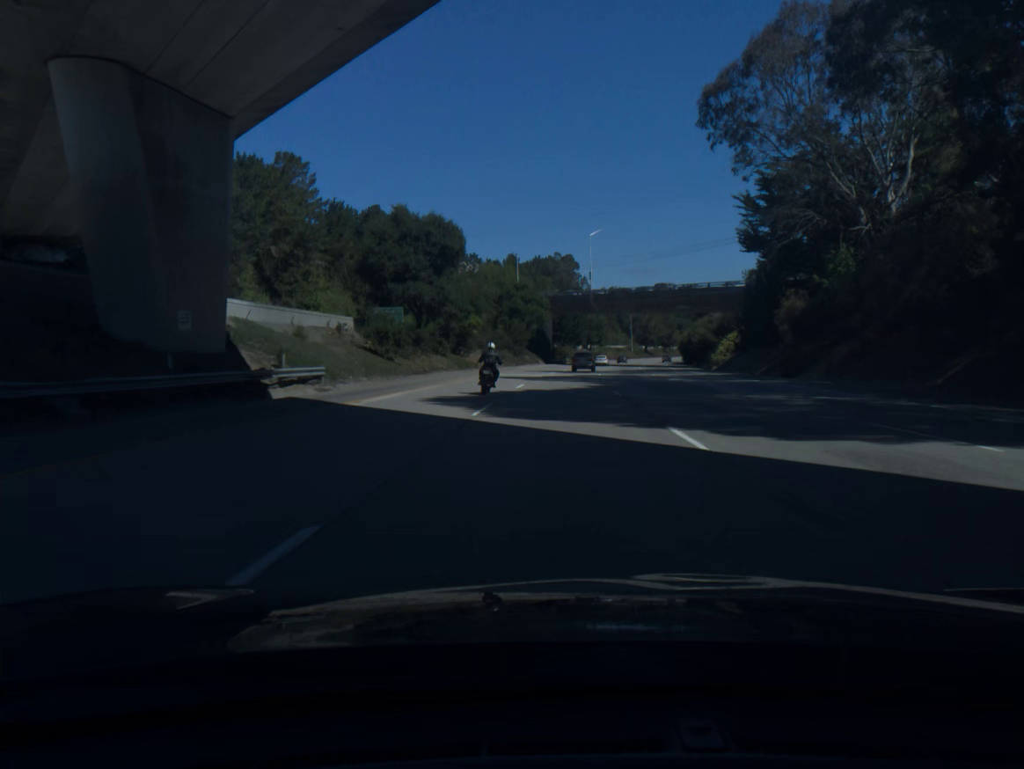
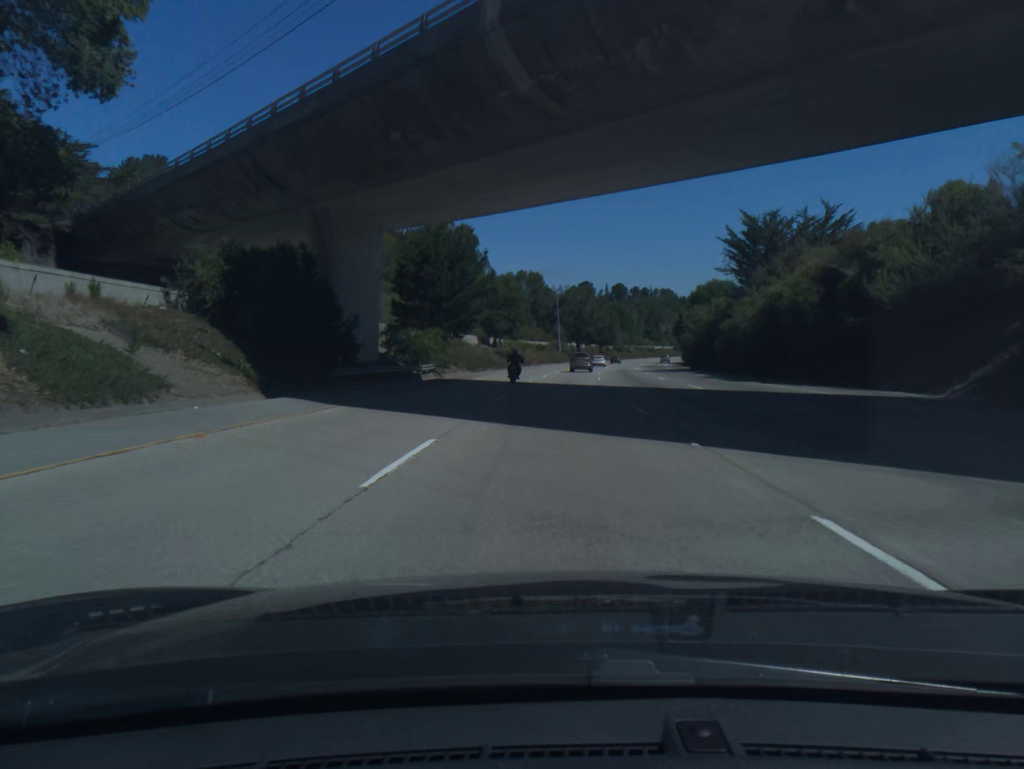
(+5.7, +95.9) m; +7°
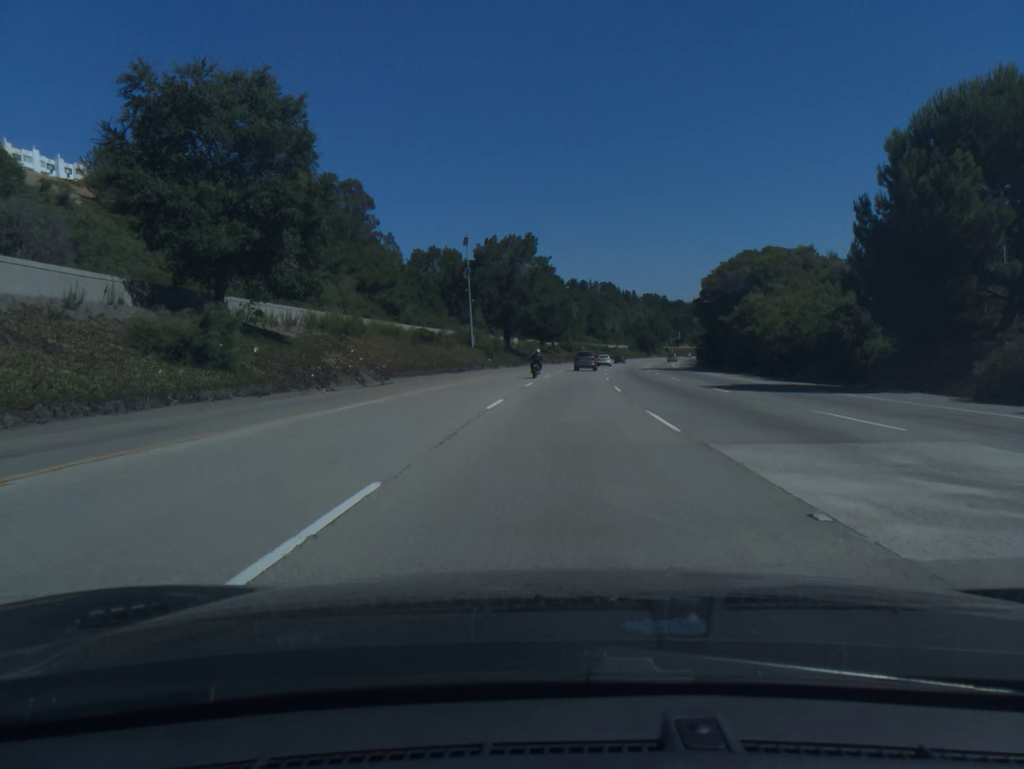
(+3.4, +76.9) m; +5°
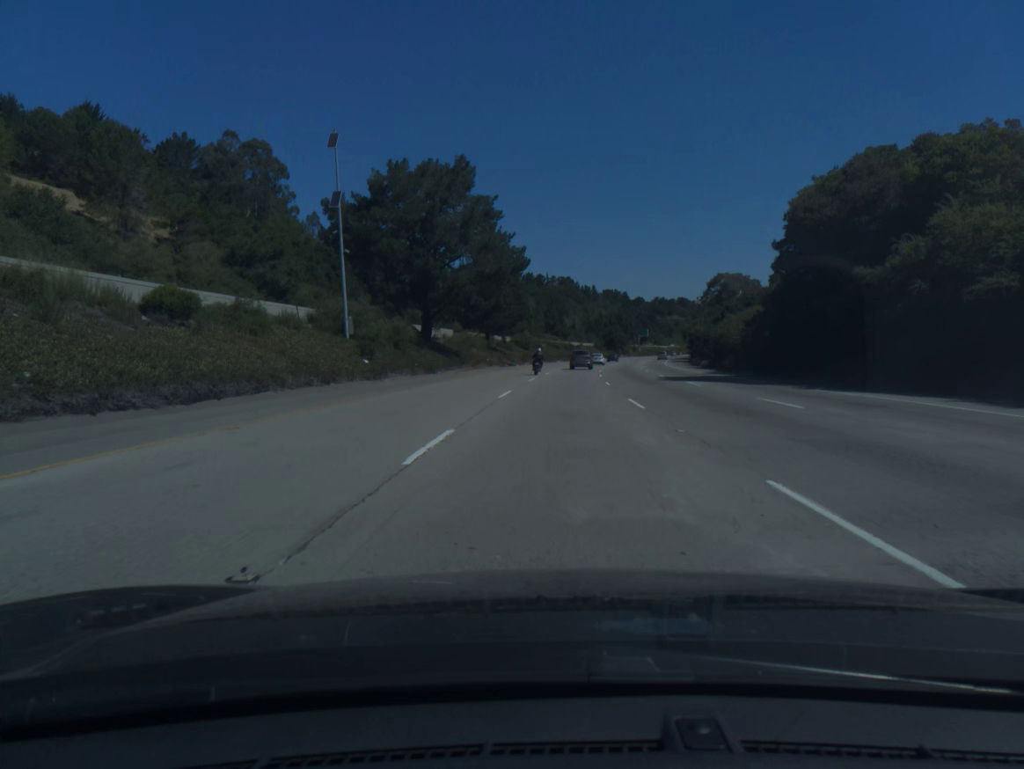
(+1.0, +38.5) m; +3°
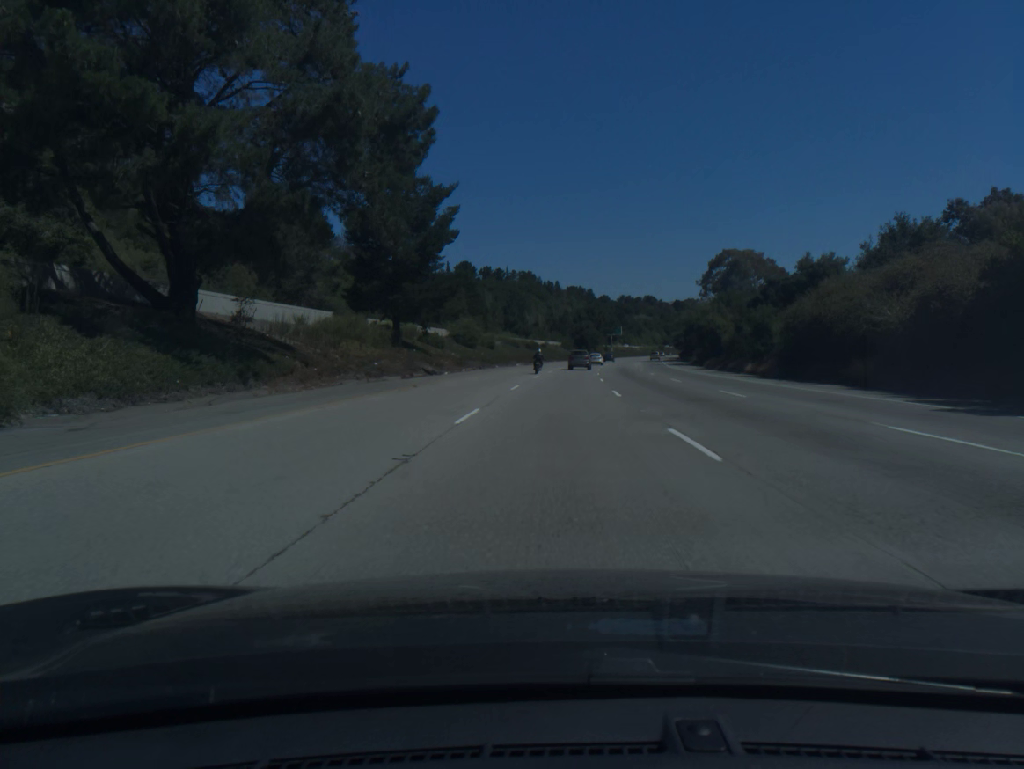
(+1.0, +38.5) m; +3°
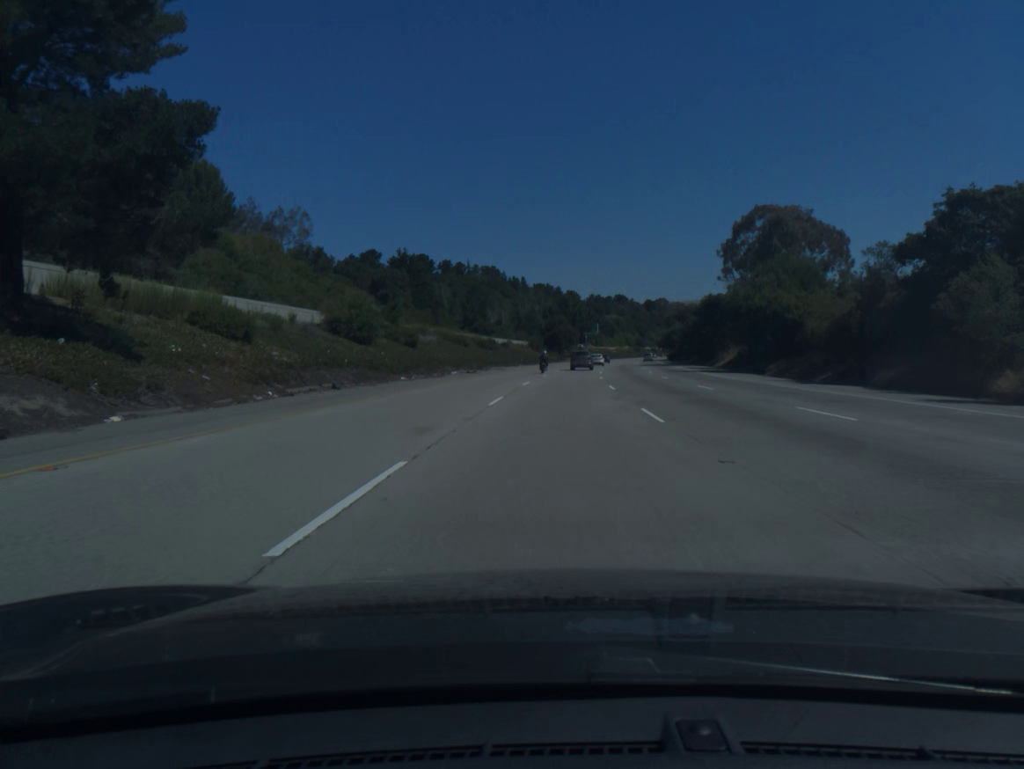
(+0.8, +38.5) m; +2°
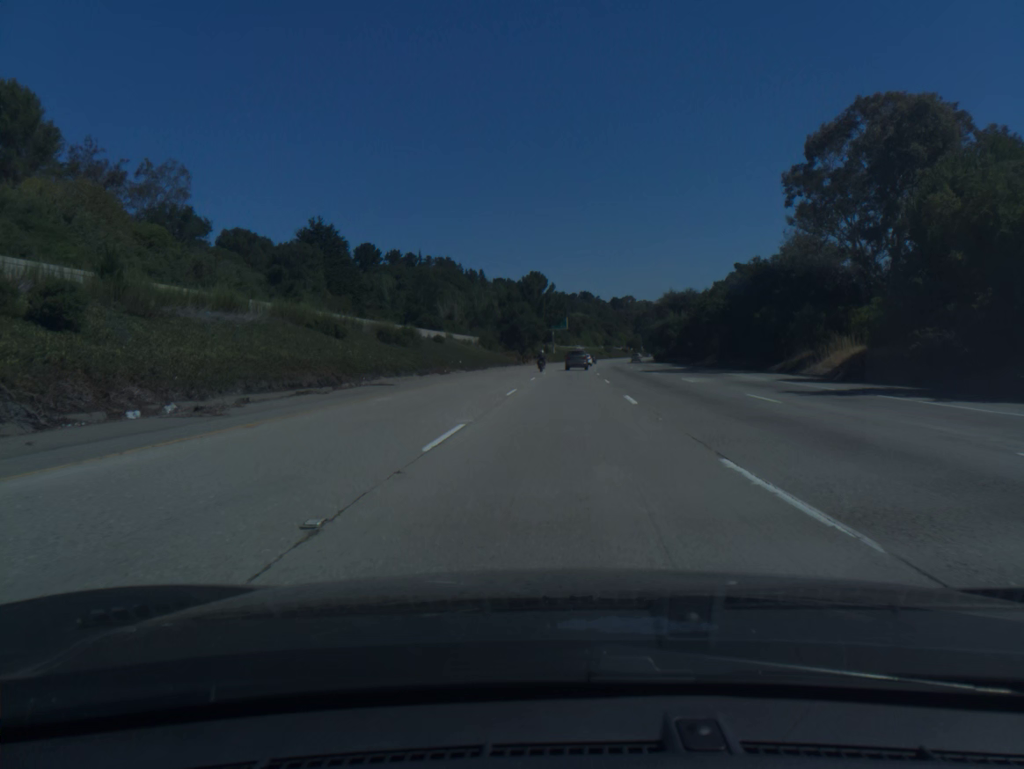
(+0.8, +38.5) m; +3°
